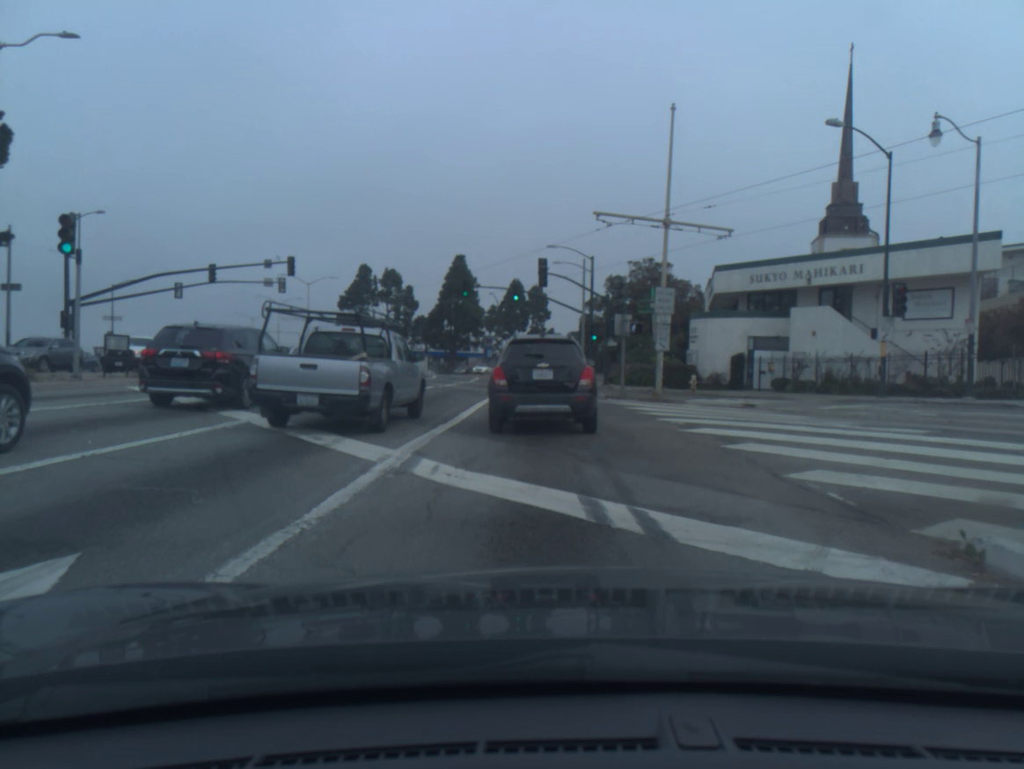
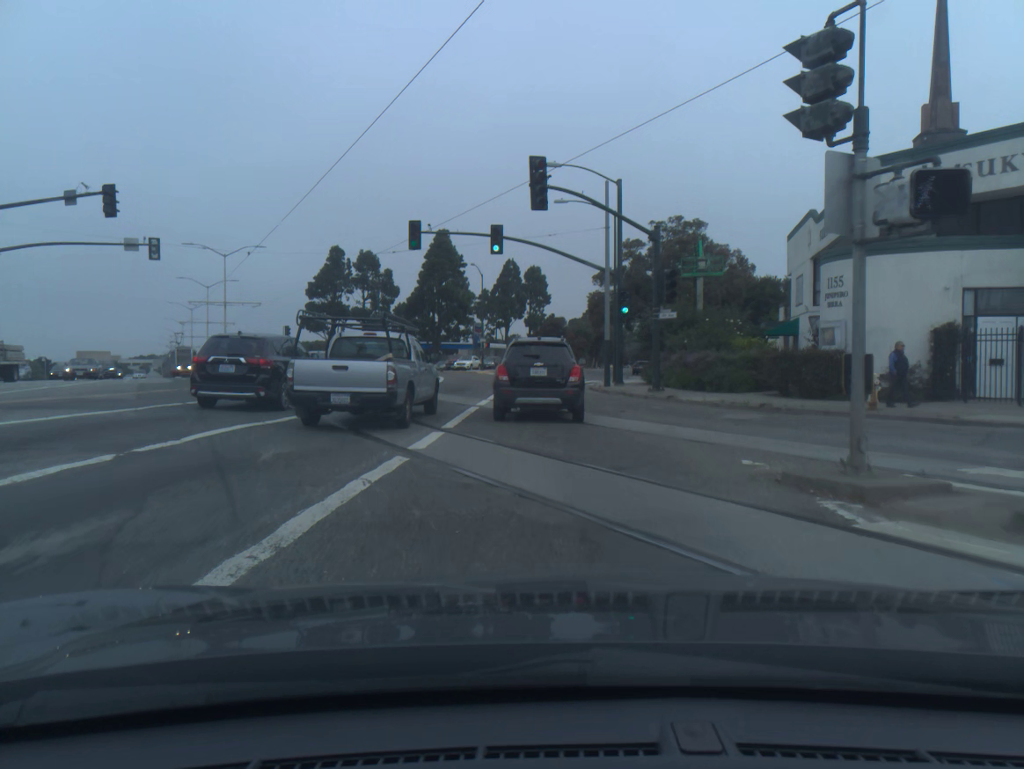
(0.0, +21.4) m; 0°
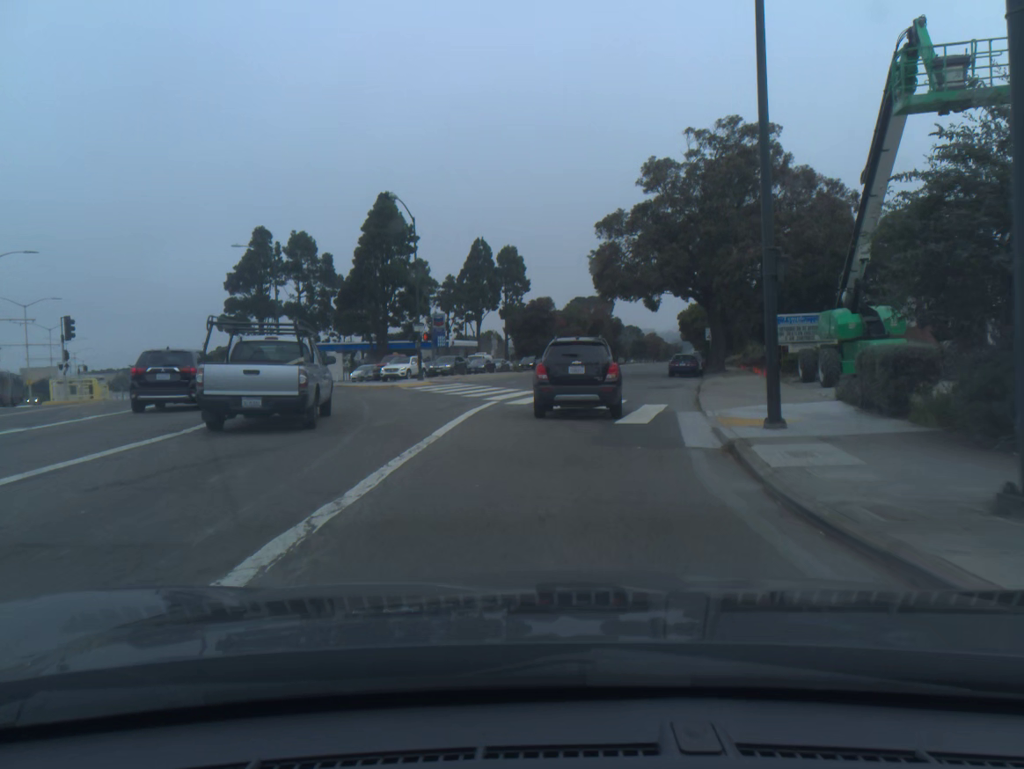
(+0.4, +30.9) m; +2°
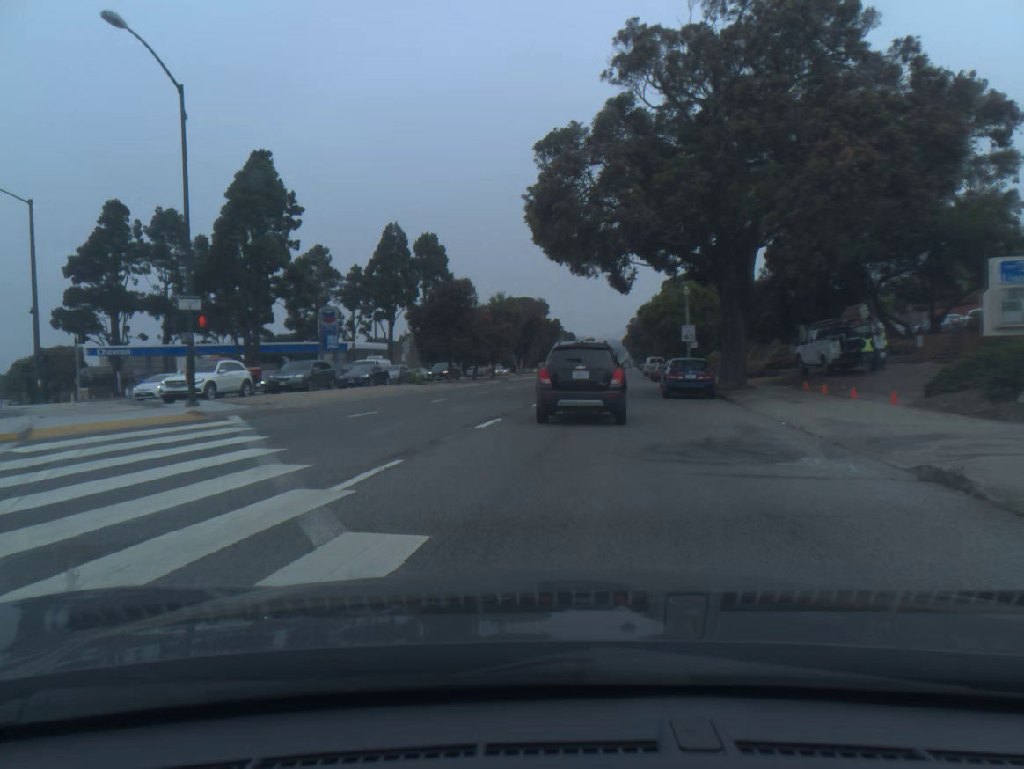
(+0.9, +21.7) m; +5°
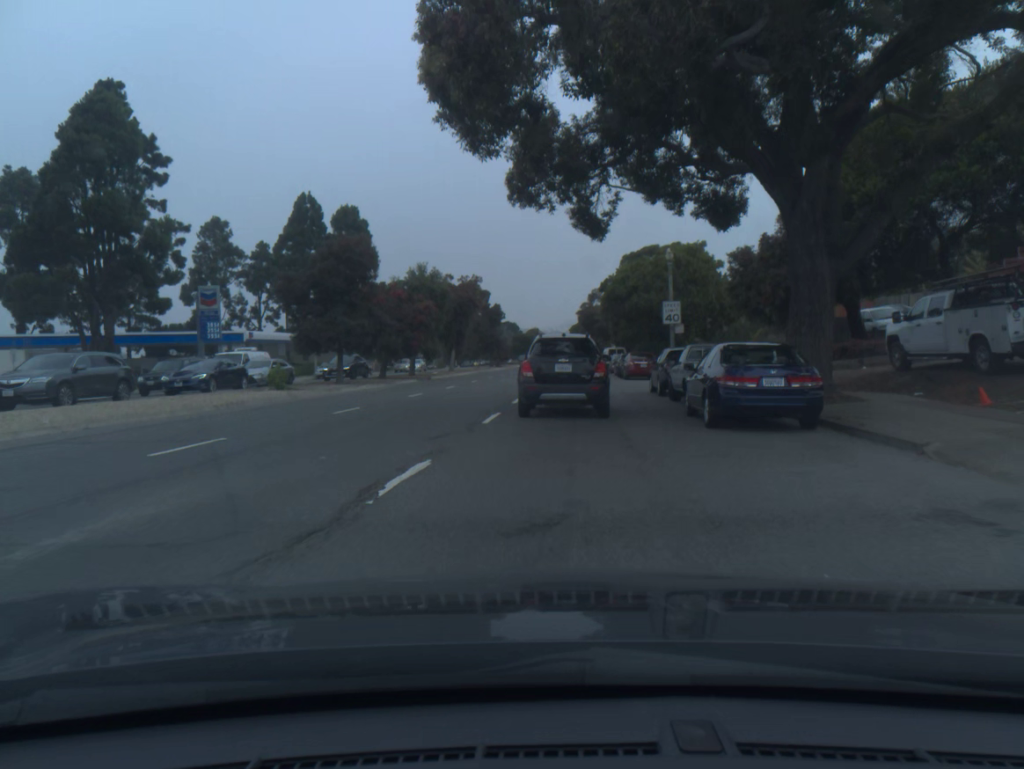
(+0.5, +15.3) m; +4°
